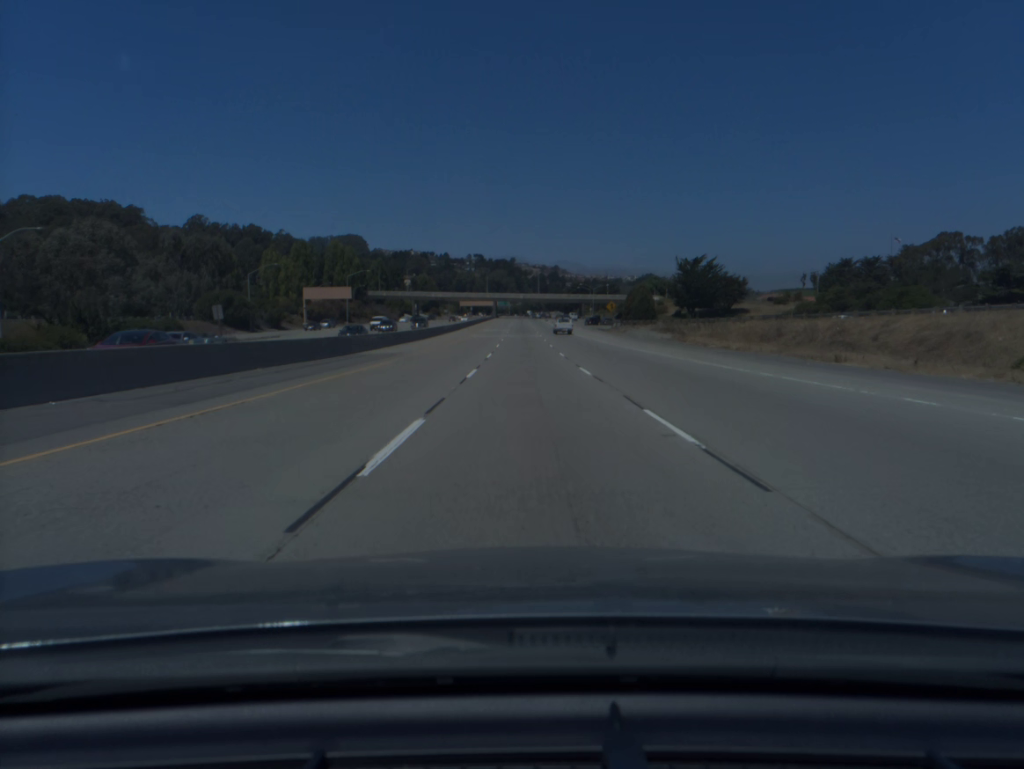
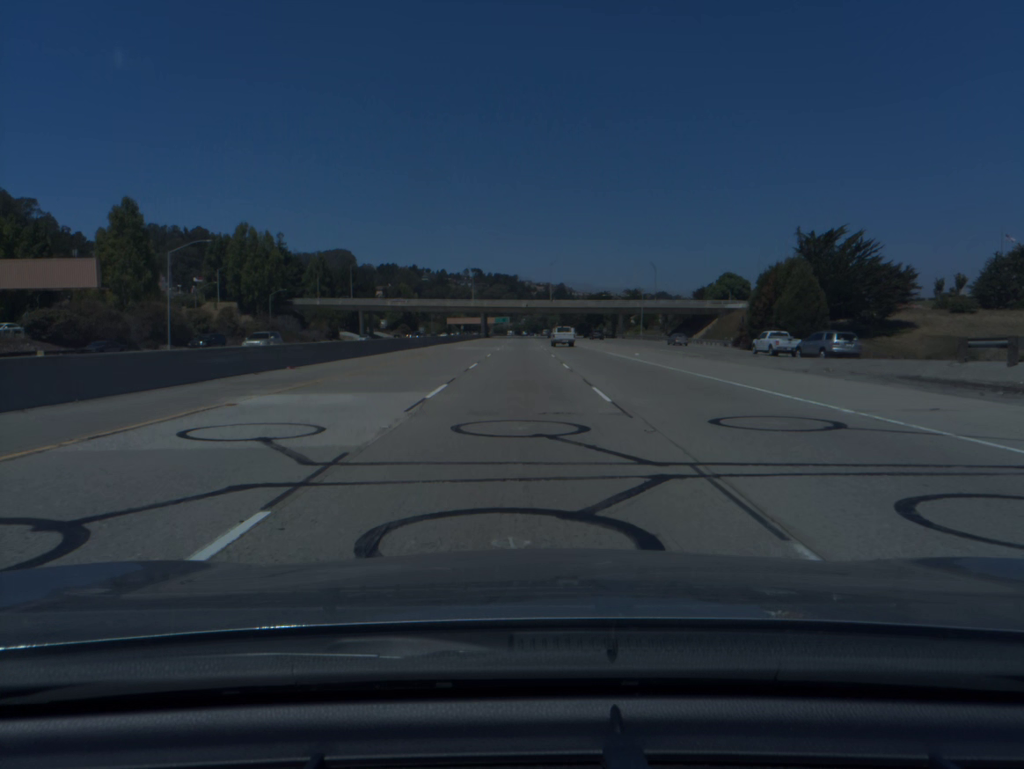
(-0.2, +93.7) m; 0°
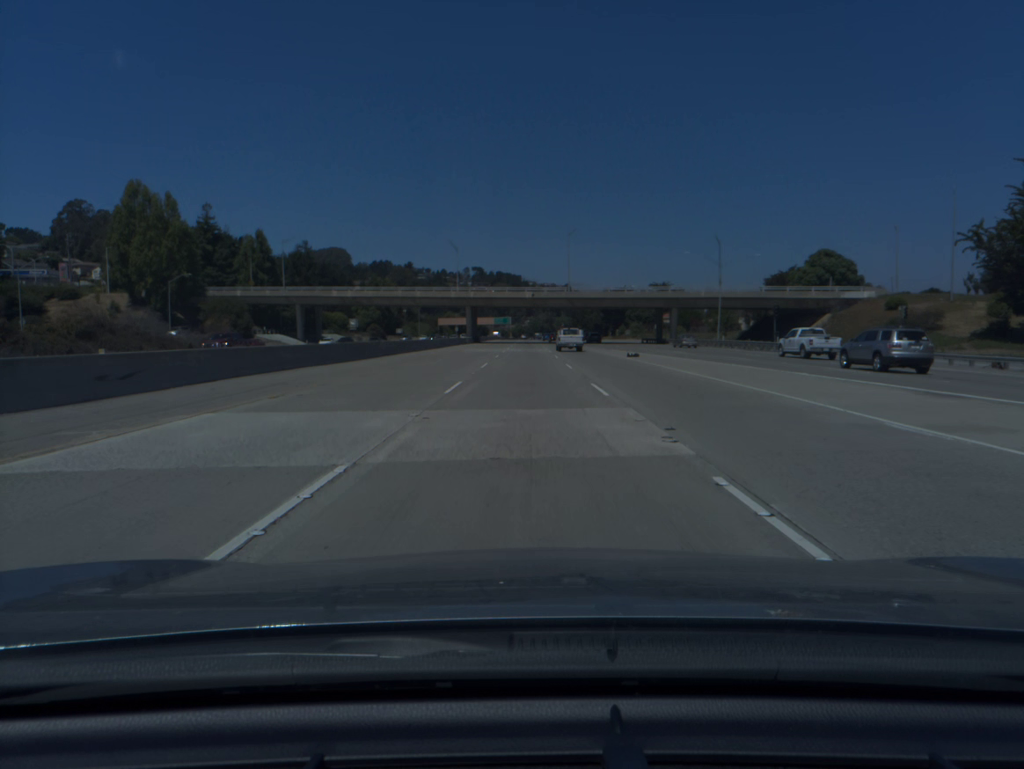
(-0.2, +56.3) m; 0°
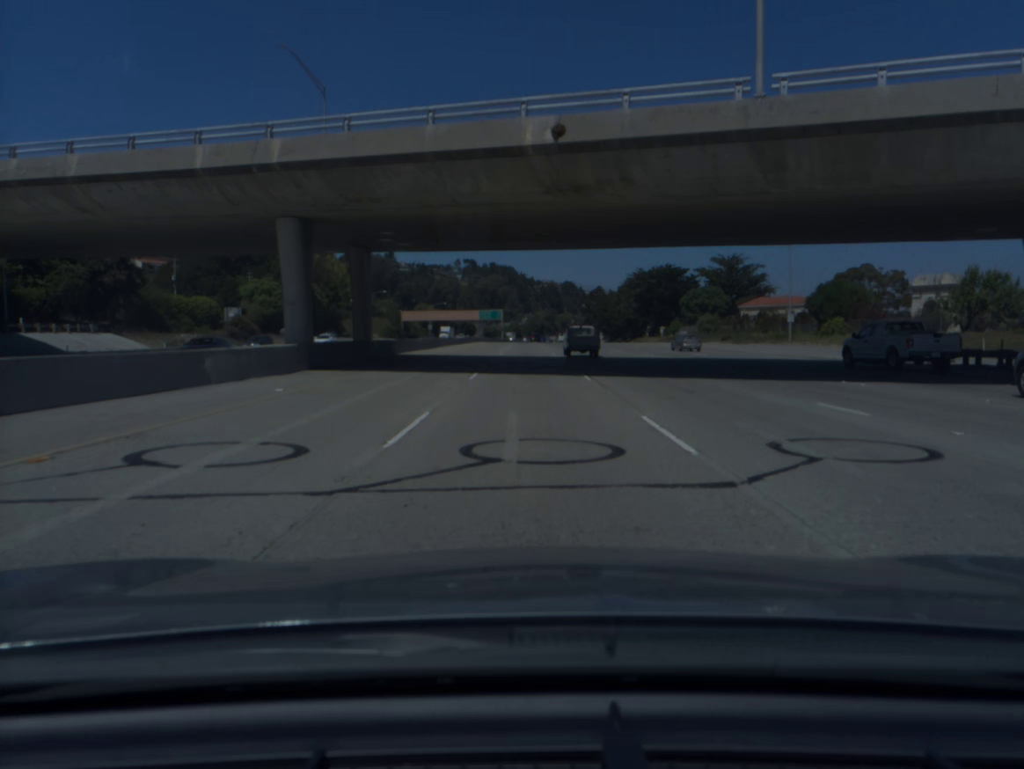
(+0.2, +94.7) m; 0°
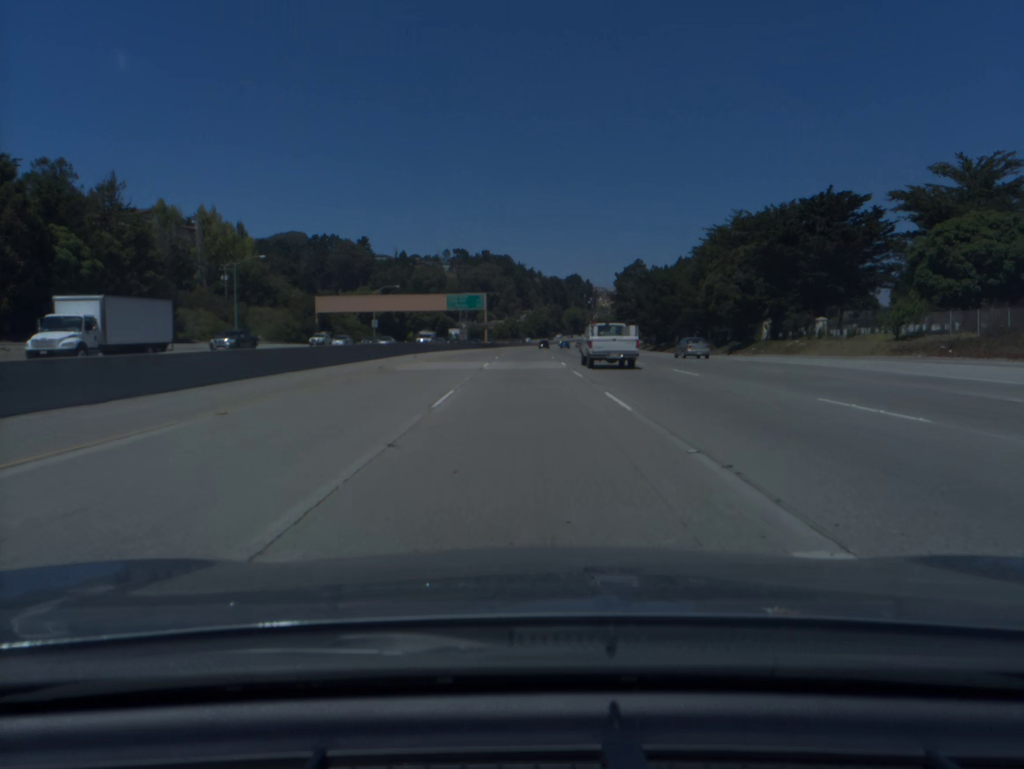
(+0.1, +95.1) m; 0°
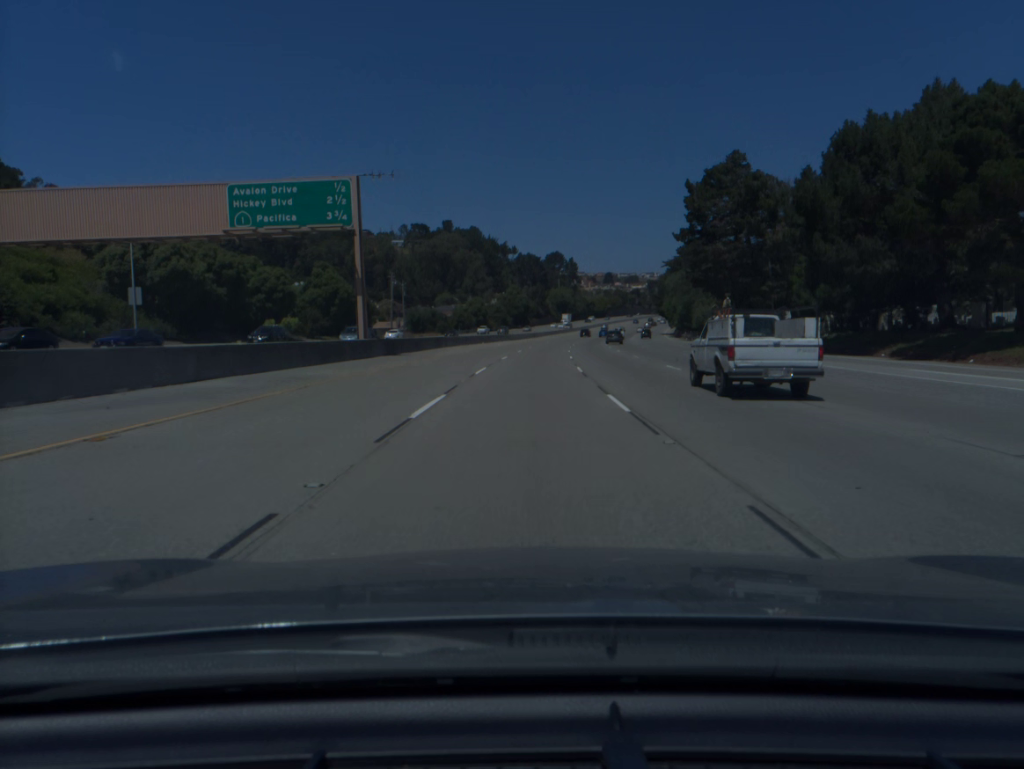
(+0.5, +94.8) m; +2°
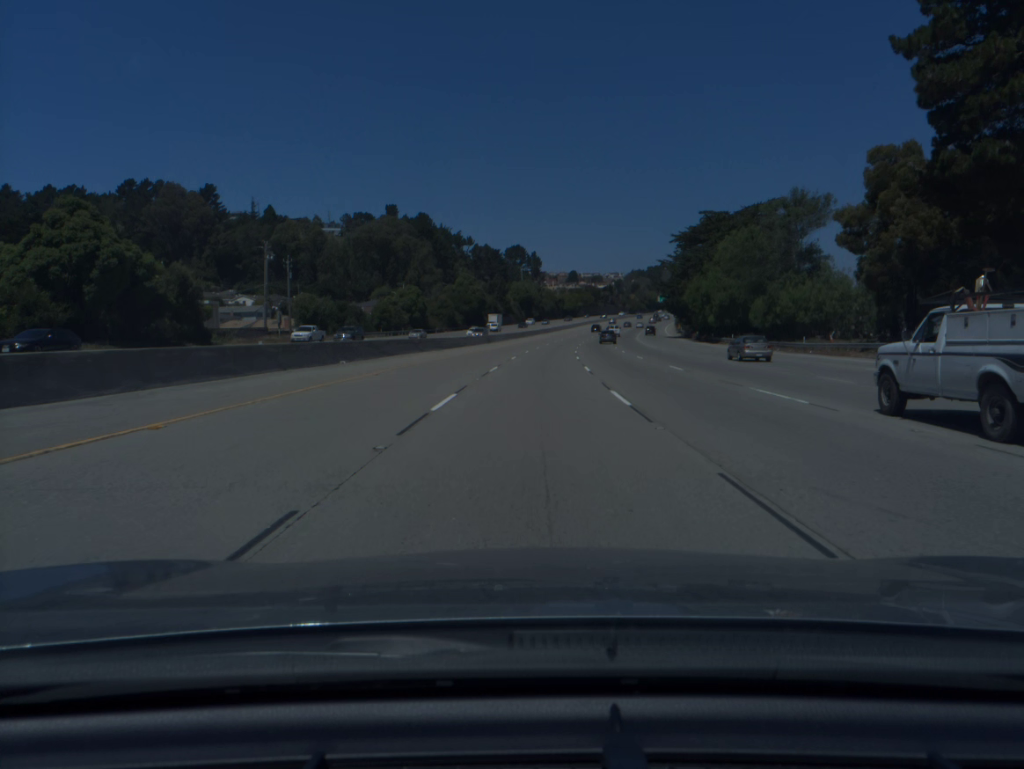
(+1.4, +56.9) m; +3°
